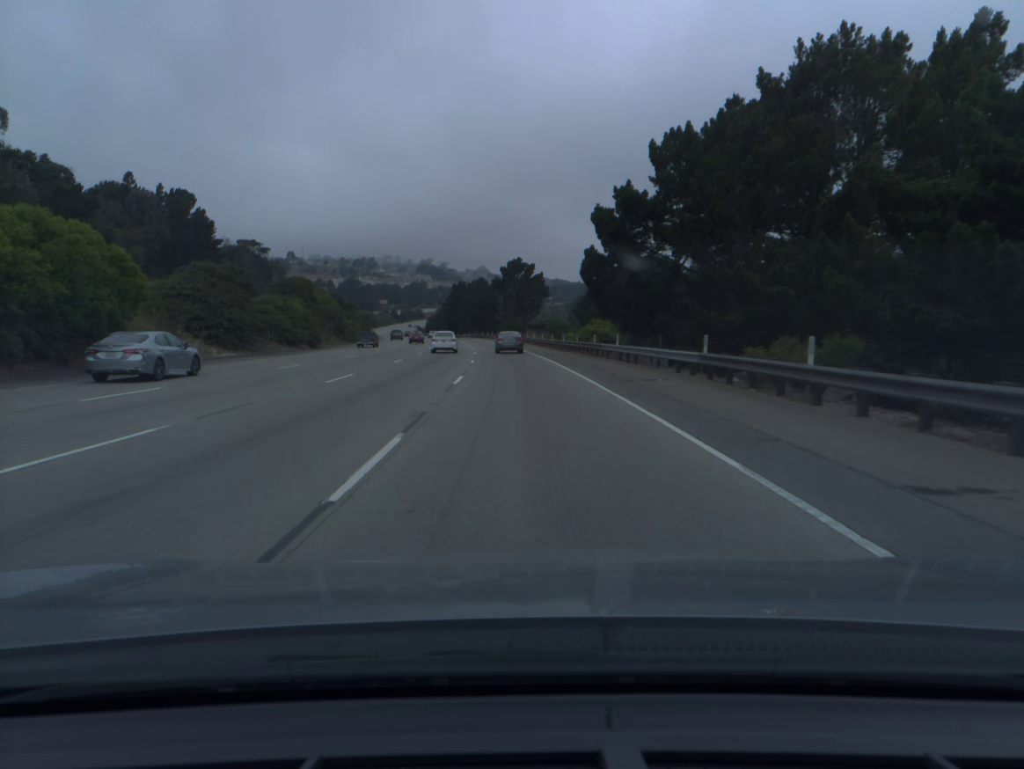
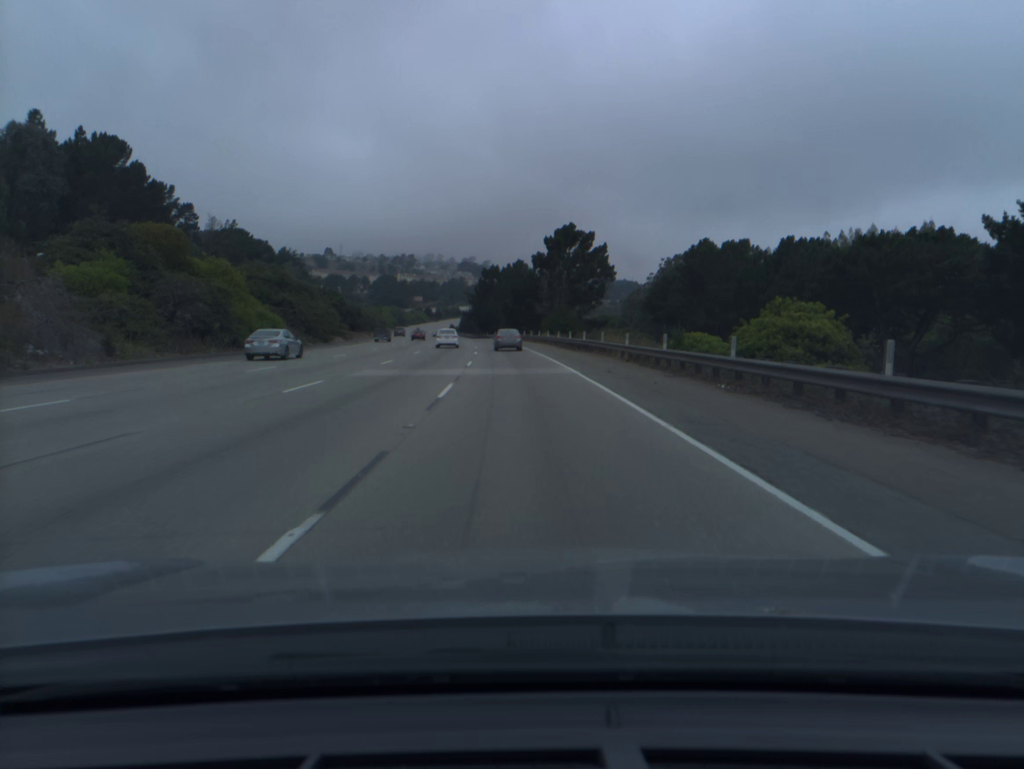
(-1.3, +48.5) m; -3°
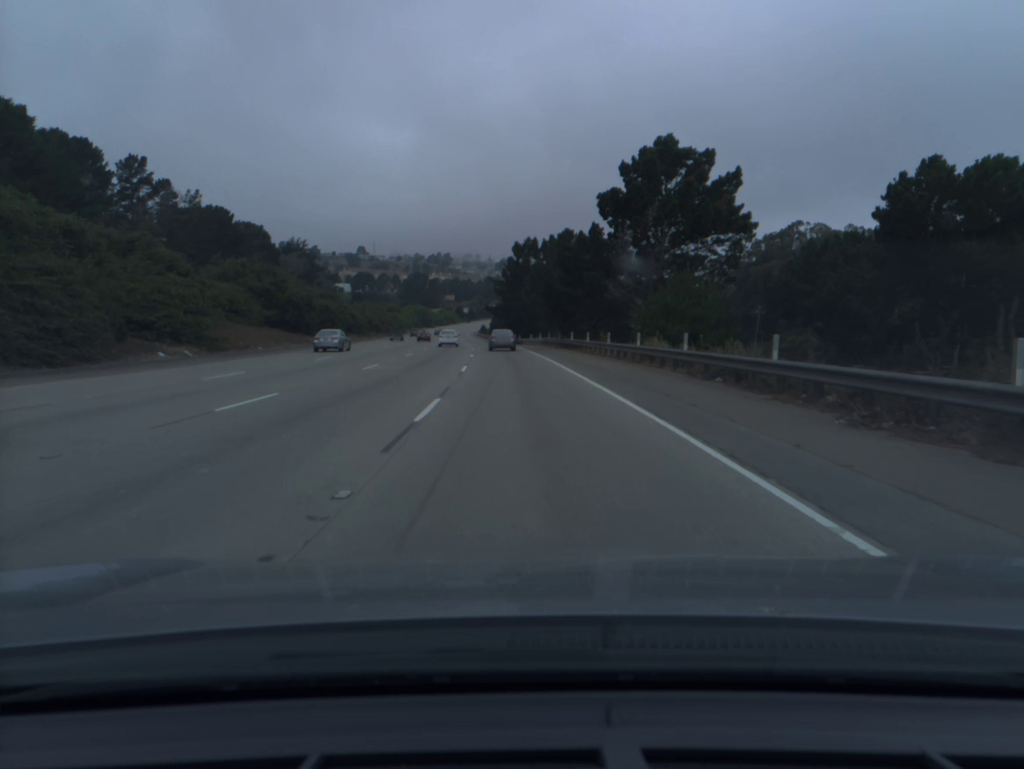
(-1.2, +48.2) m; -3°
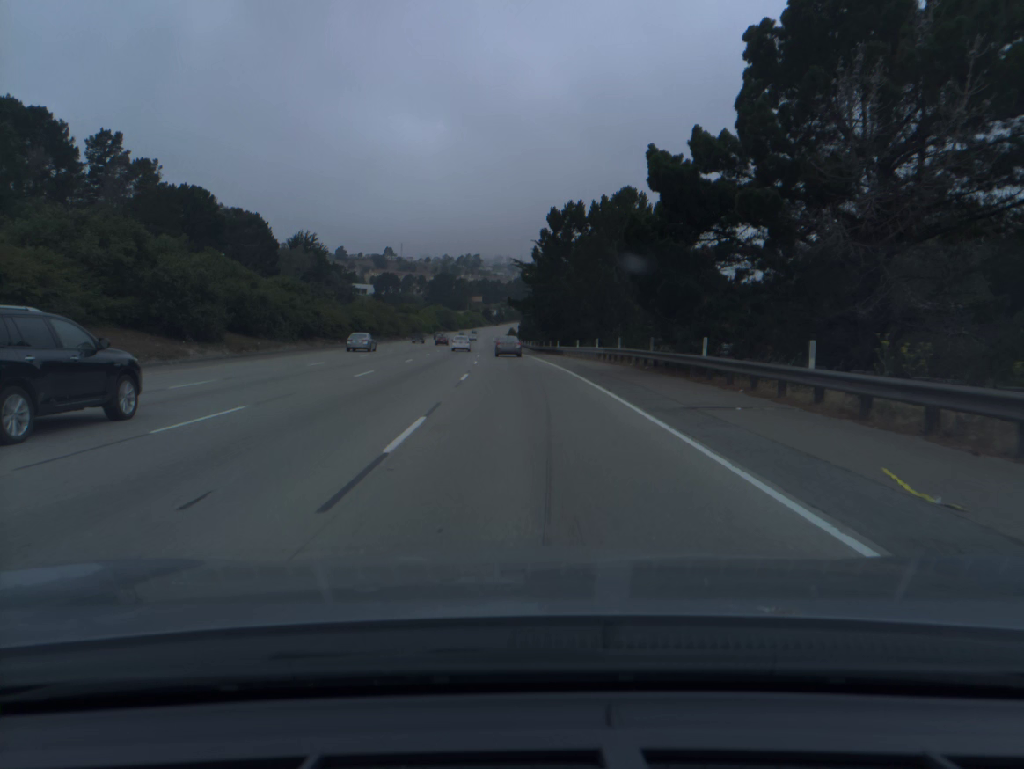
(-0.6, +32.0) m; -2°
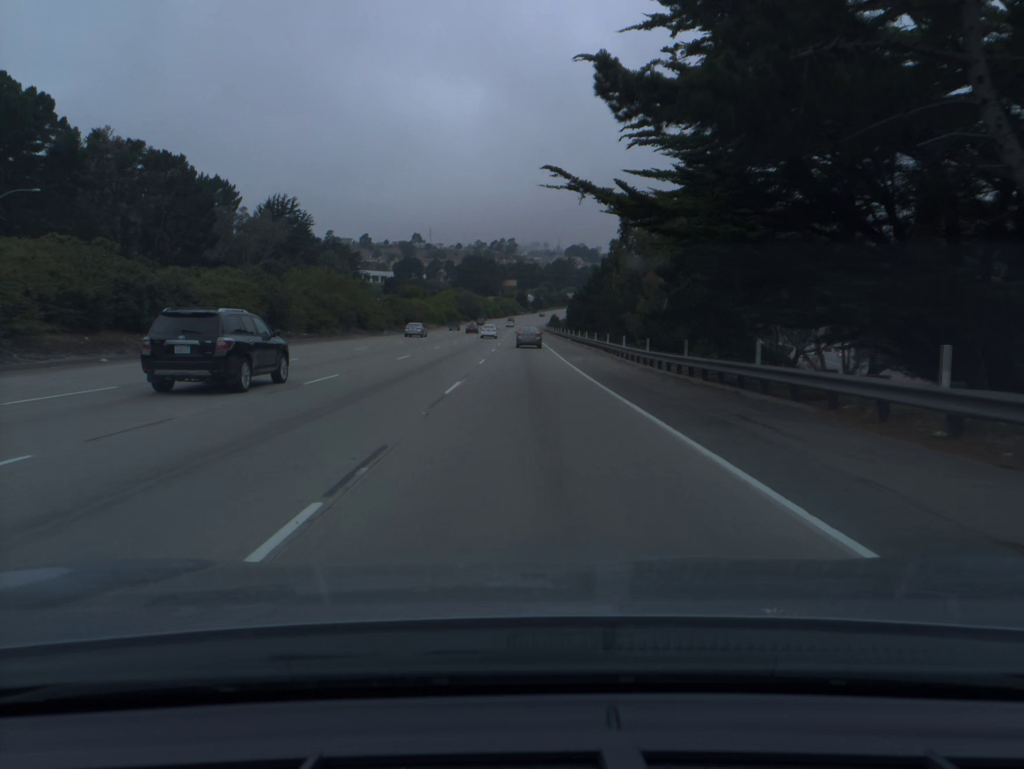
(-1.9, +65.0) m; -3°
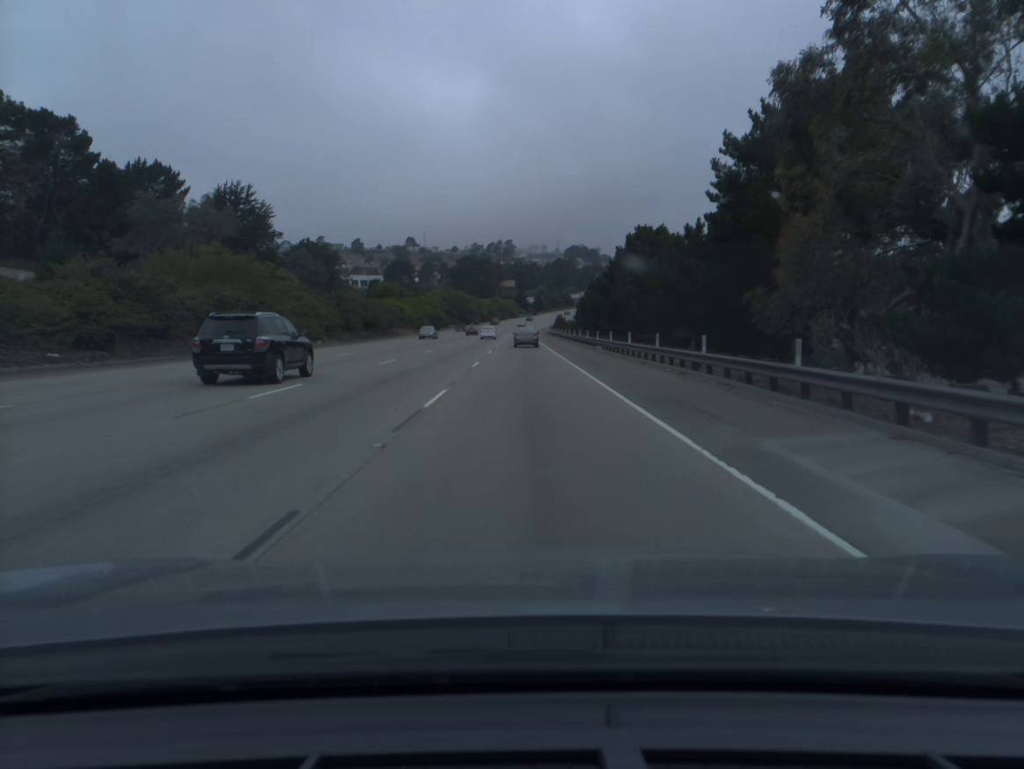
(0.0, +32.9) m; 0°
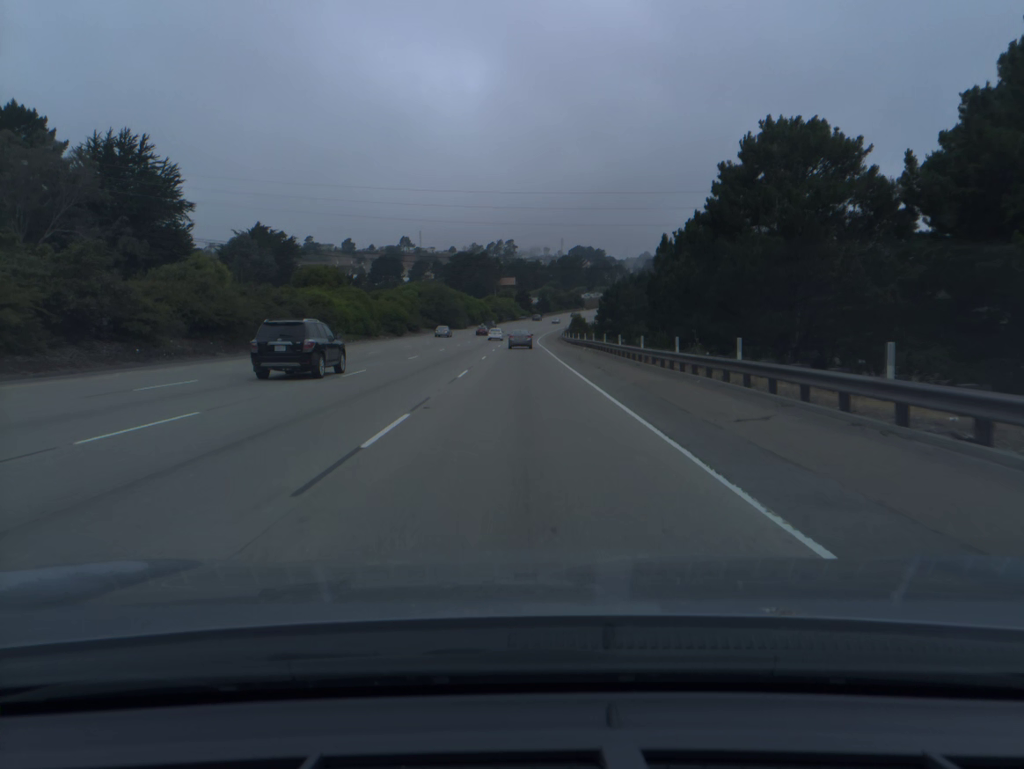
(-0.1, +49.6) m; 0°
